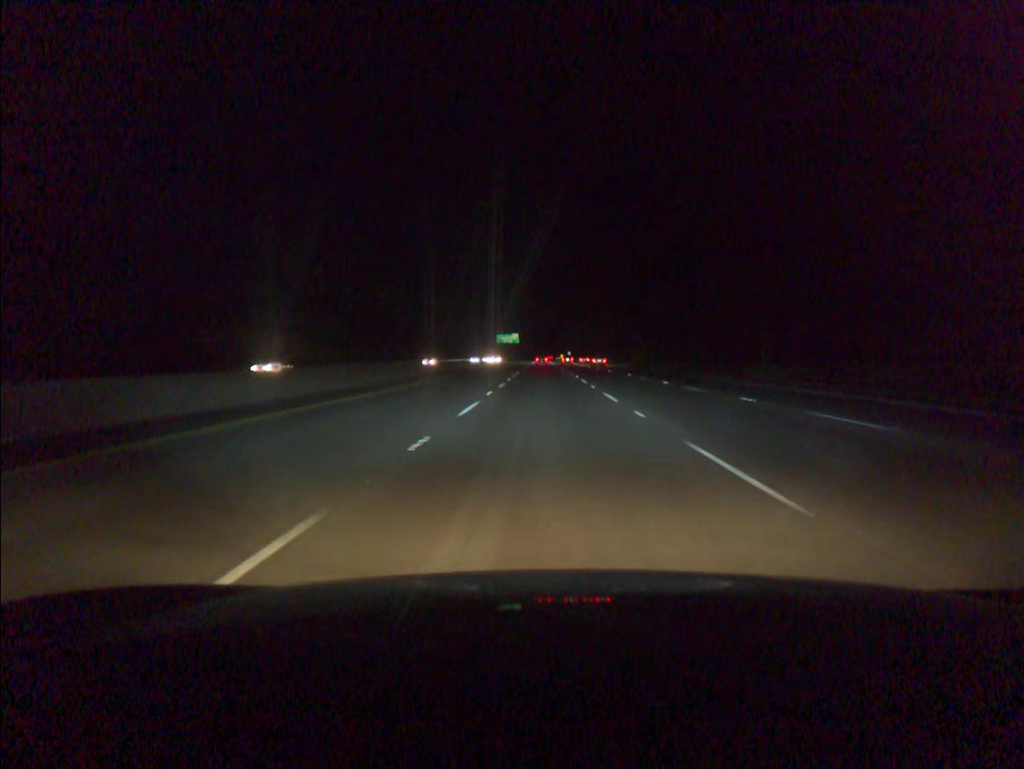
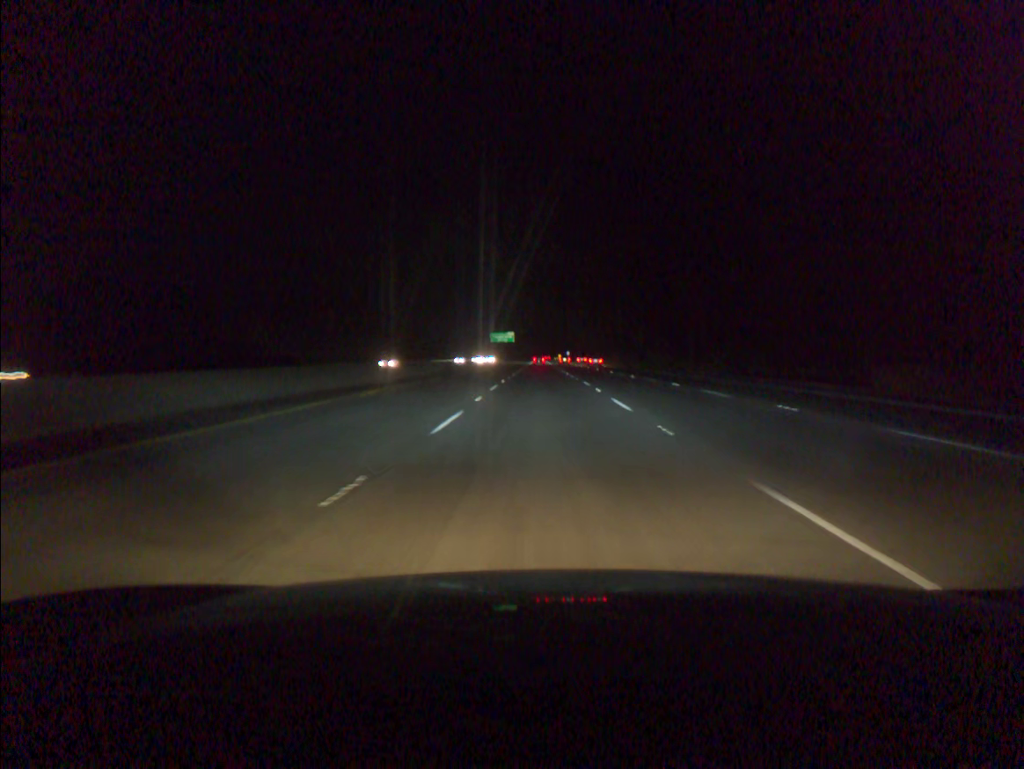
(0.0, +18.3) m; 0°
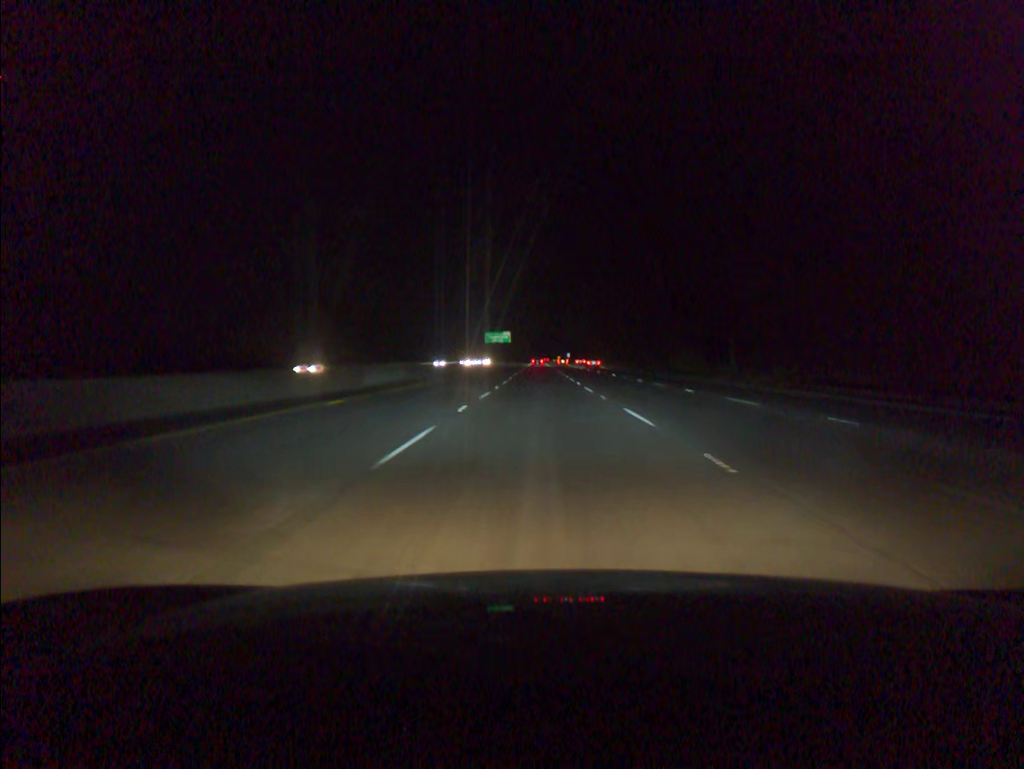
(0.0, +18.3) m; 0°
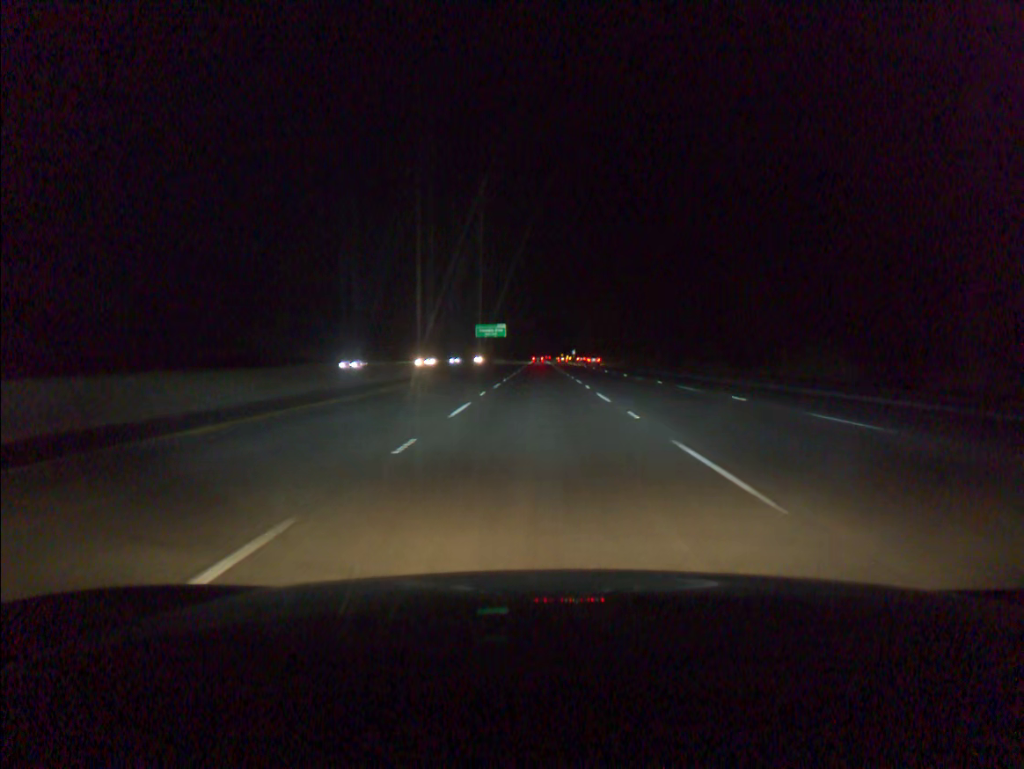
(-0.1, +36.5) m; 0°
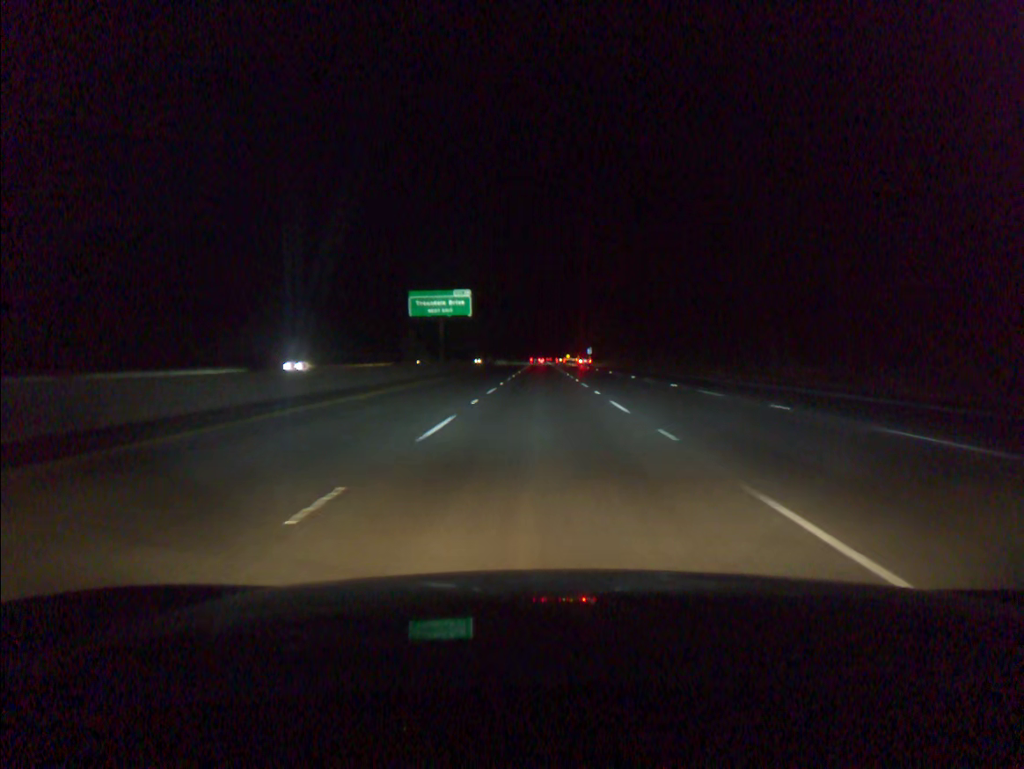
(-0.2, +91.3) m; 0°
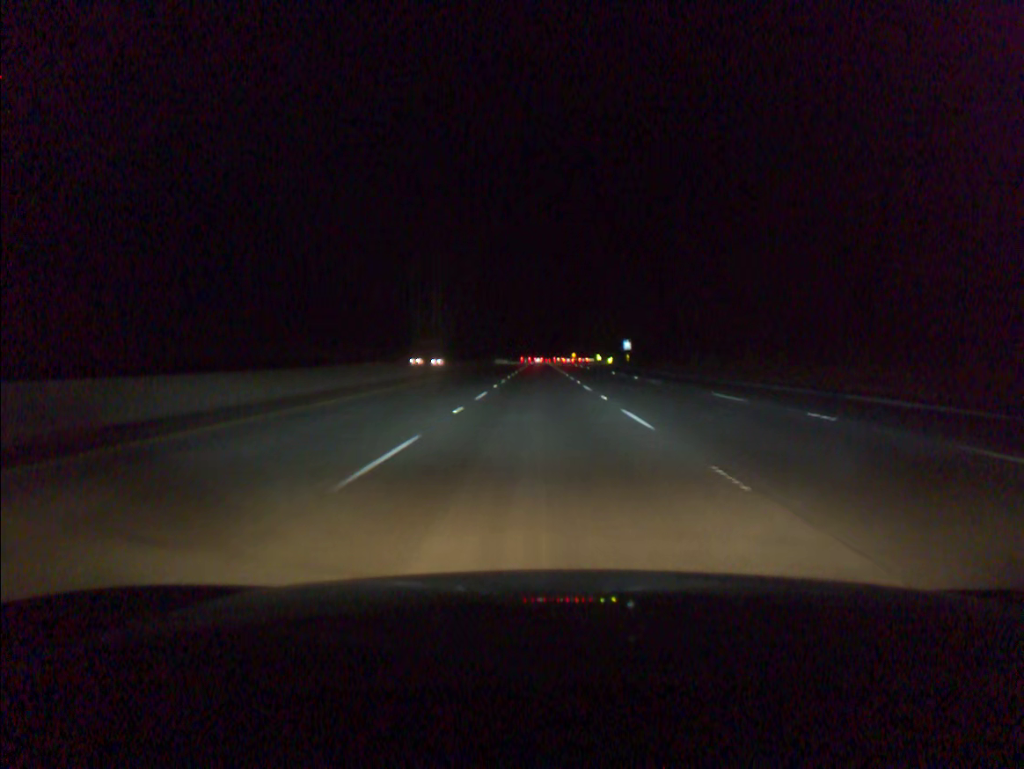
(+0.1, +91.3) m; 0°
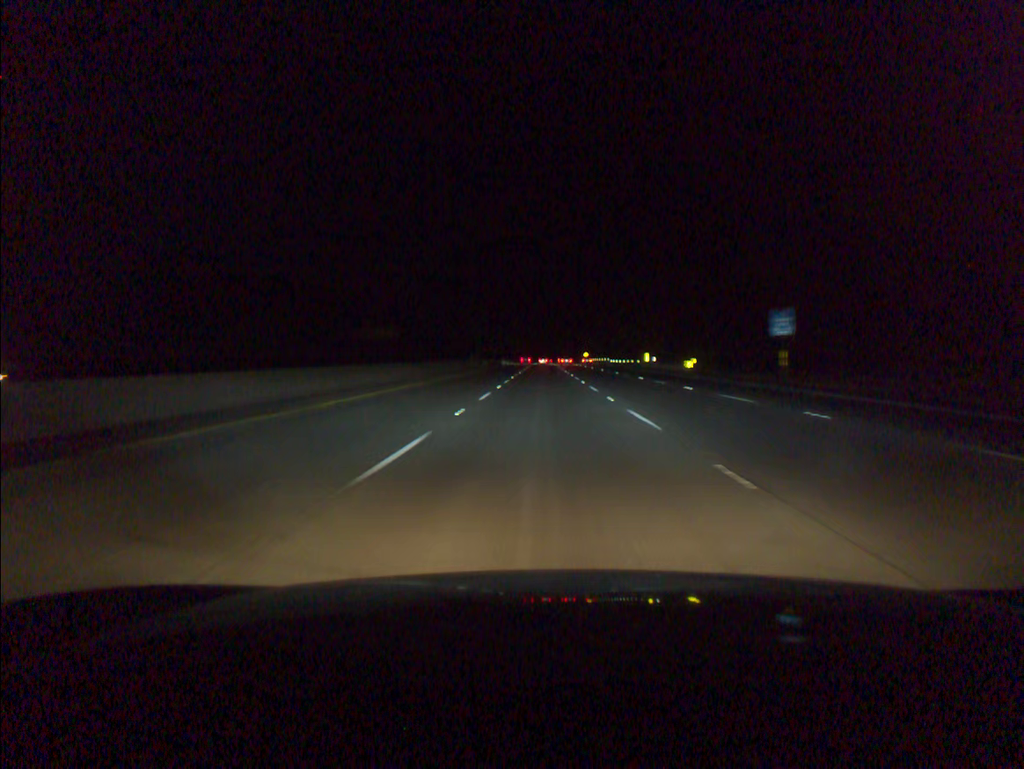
(-0.1, +73.2) m; 0°
